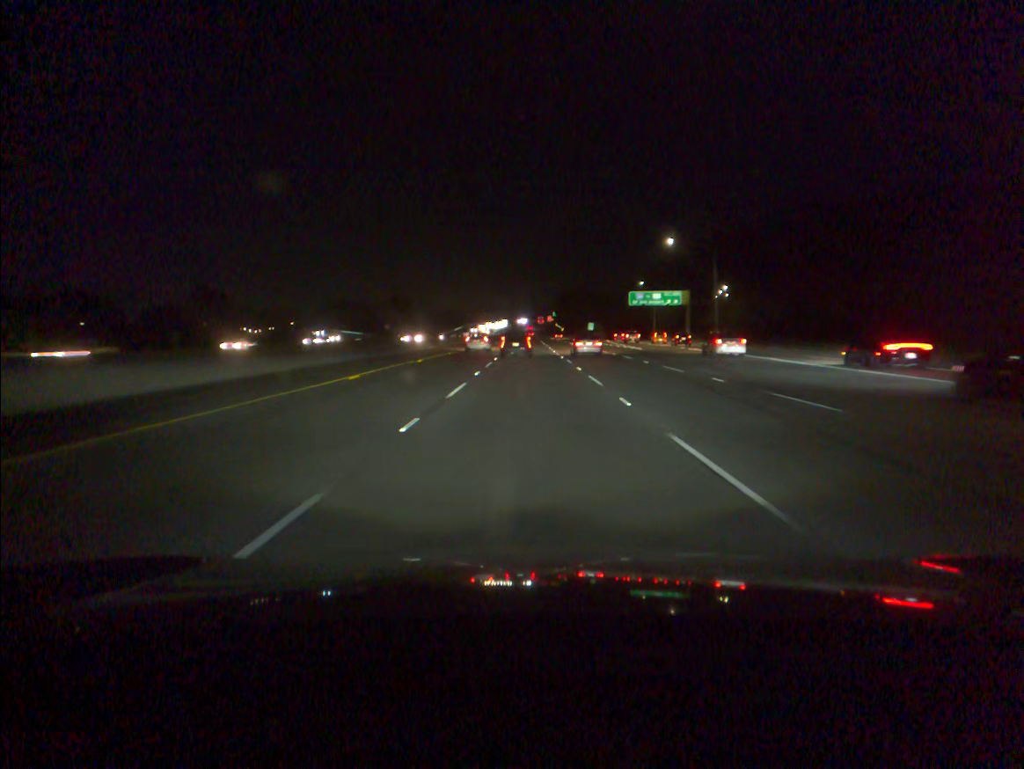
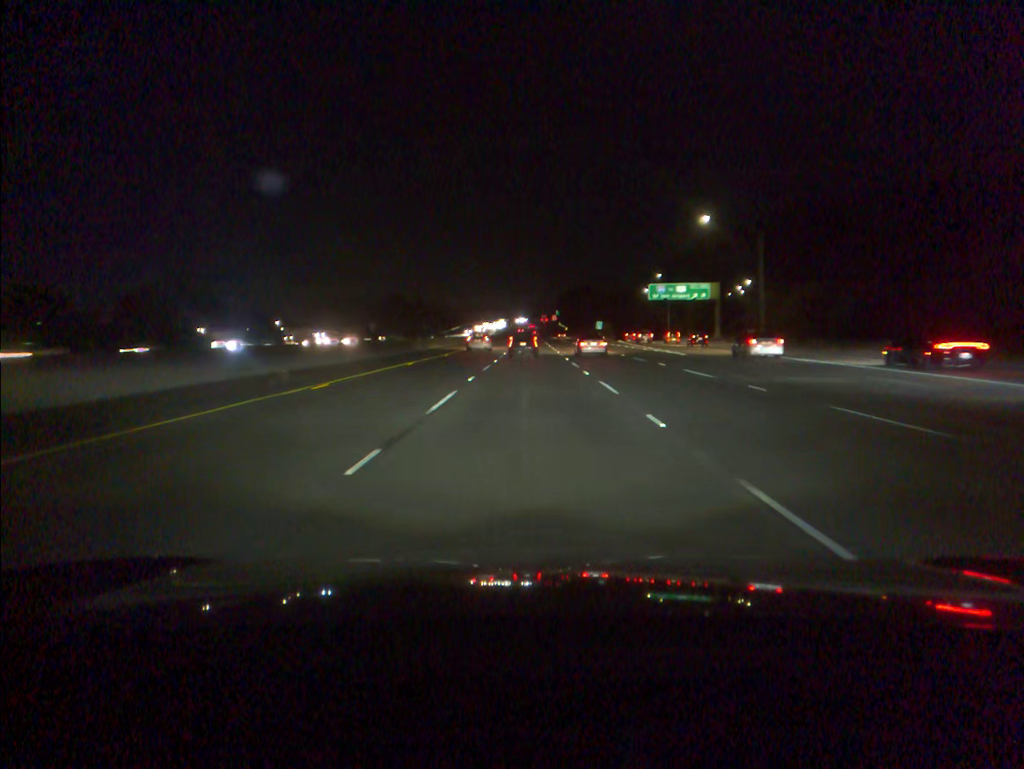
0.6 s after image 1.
(0.0, +18.2) m; 0°
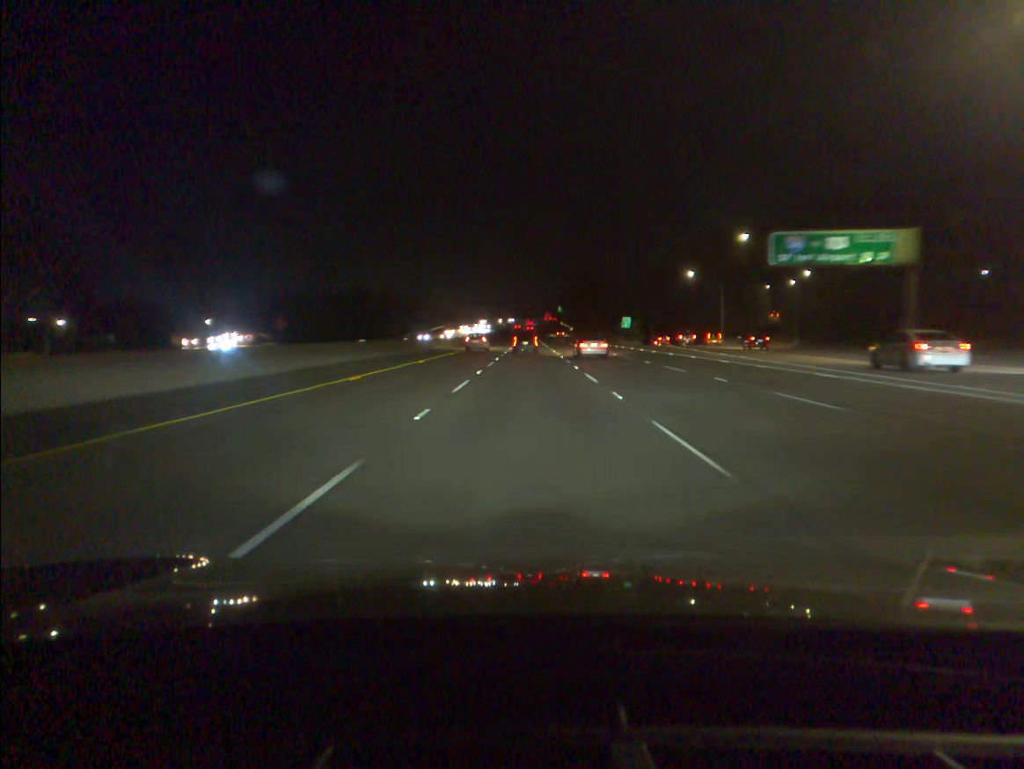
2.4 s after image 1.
(+0.1, +54.5) m; 0°
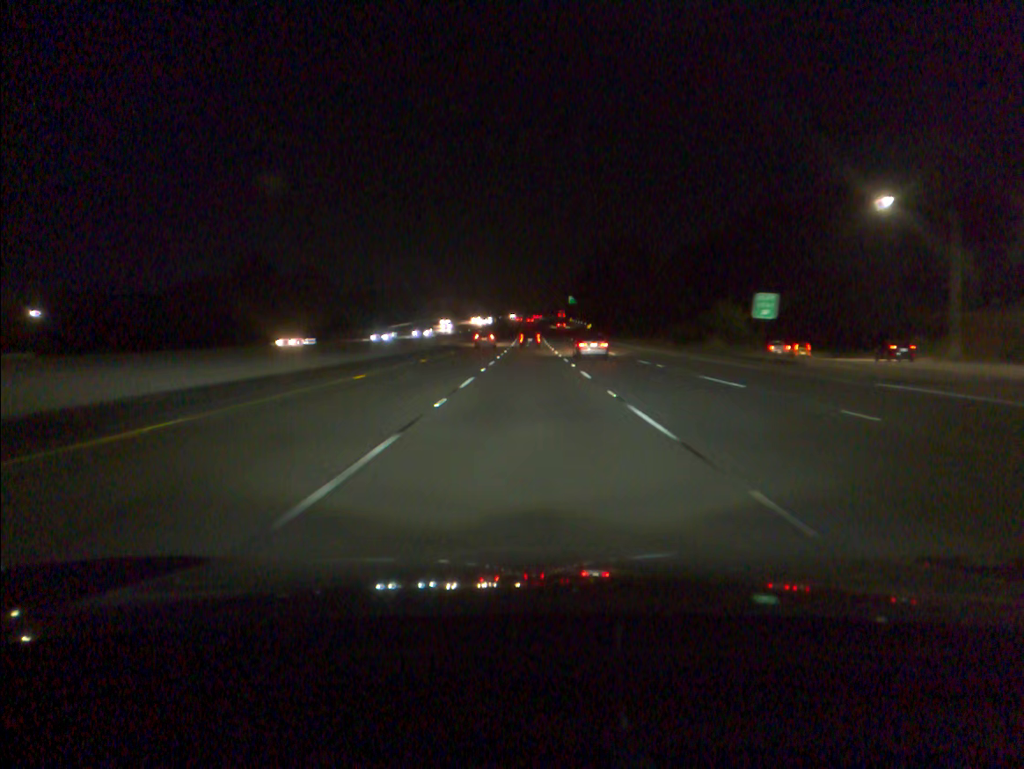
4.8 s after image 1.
(0.0, +72.3) m; 0°
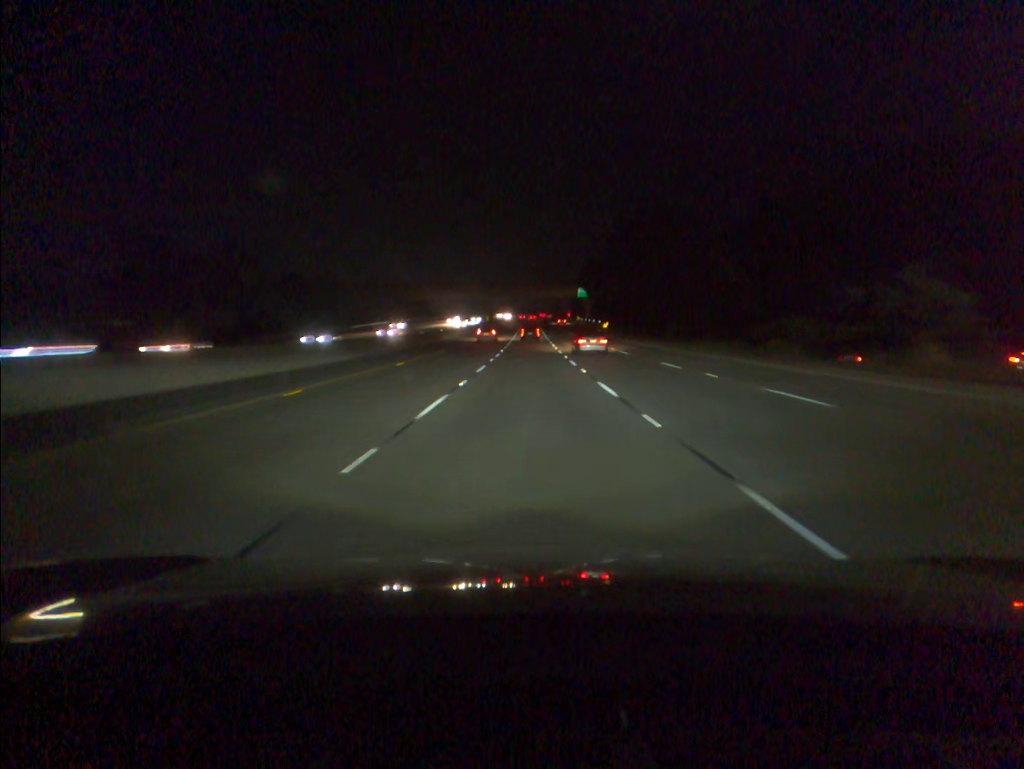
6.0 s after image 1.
(0.0, +36.2) m; 0°
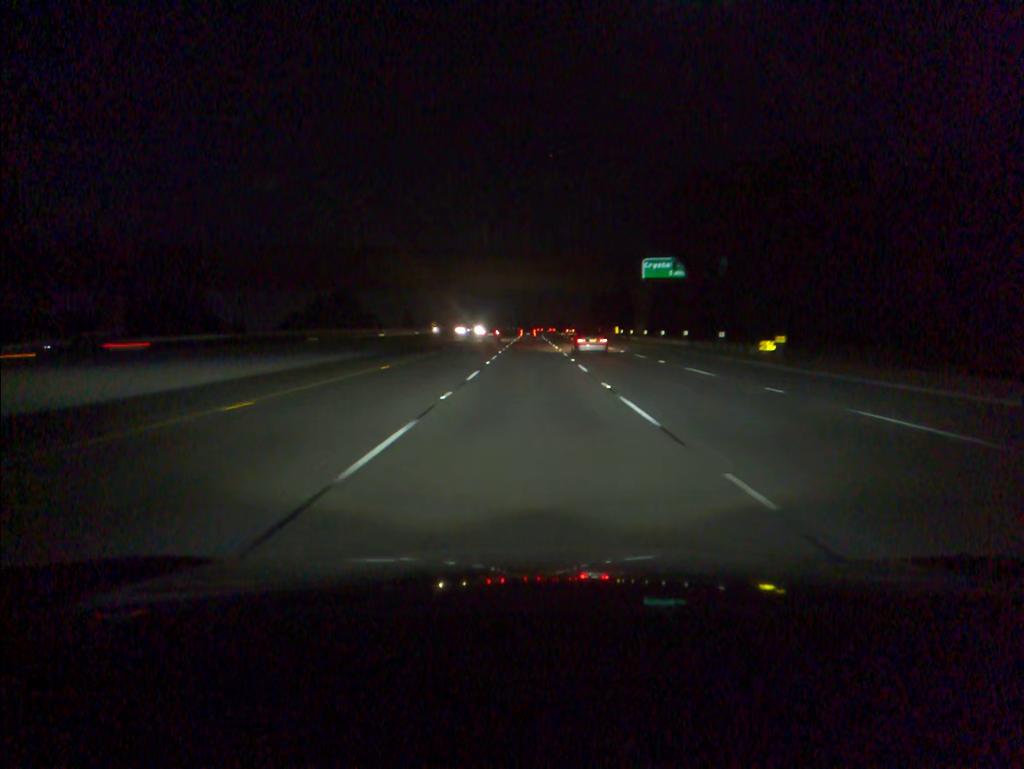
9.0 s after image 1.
(0.0, +90.6) m; 0°
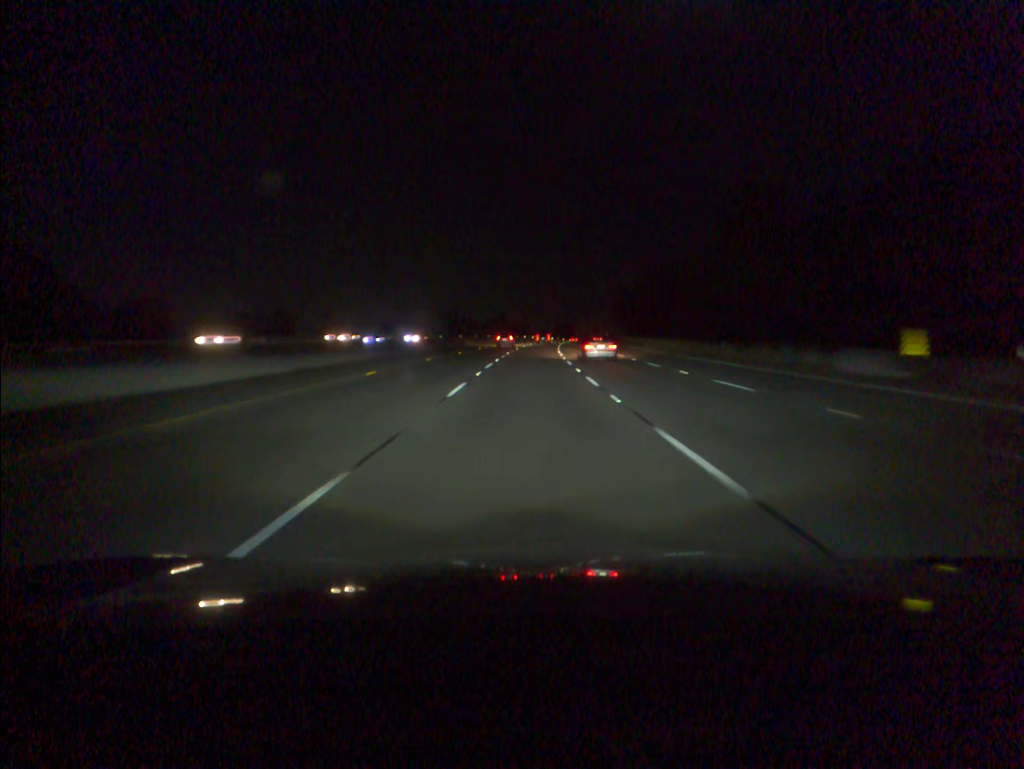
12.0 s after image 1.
(+0.1, +90.0) m; 0°
